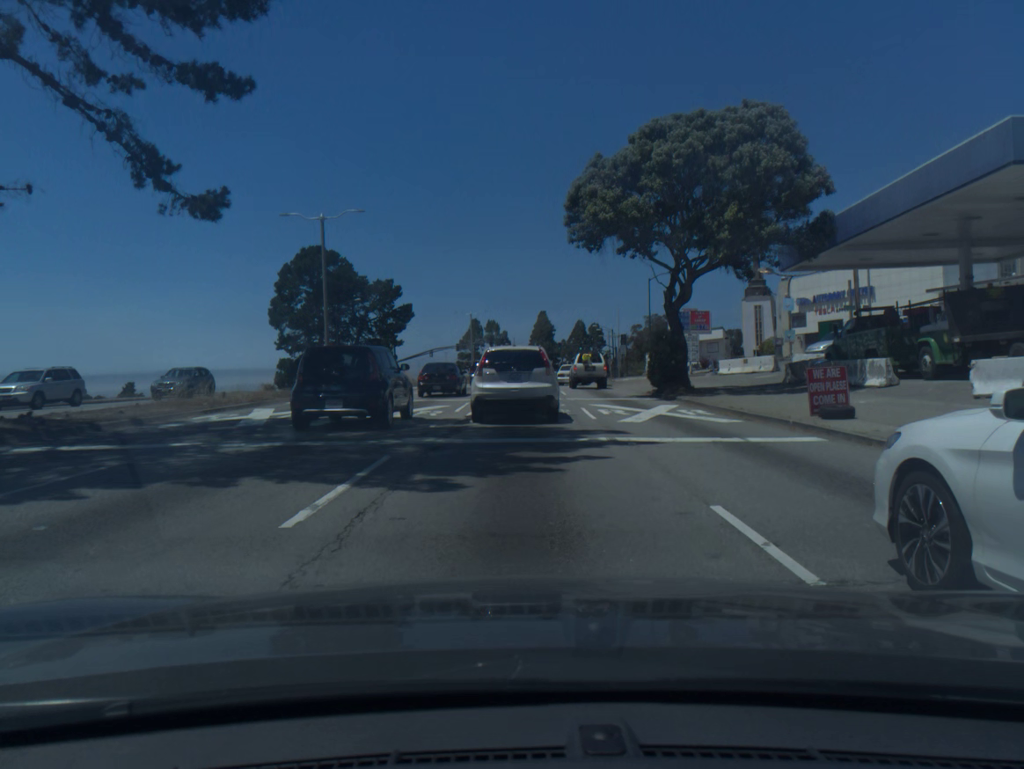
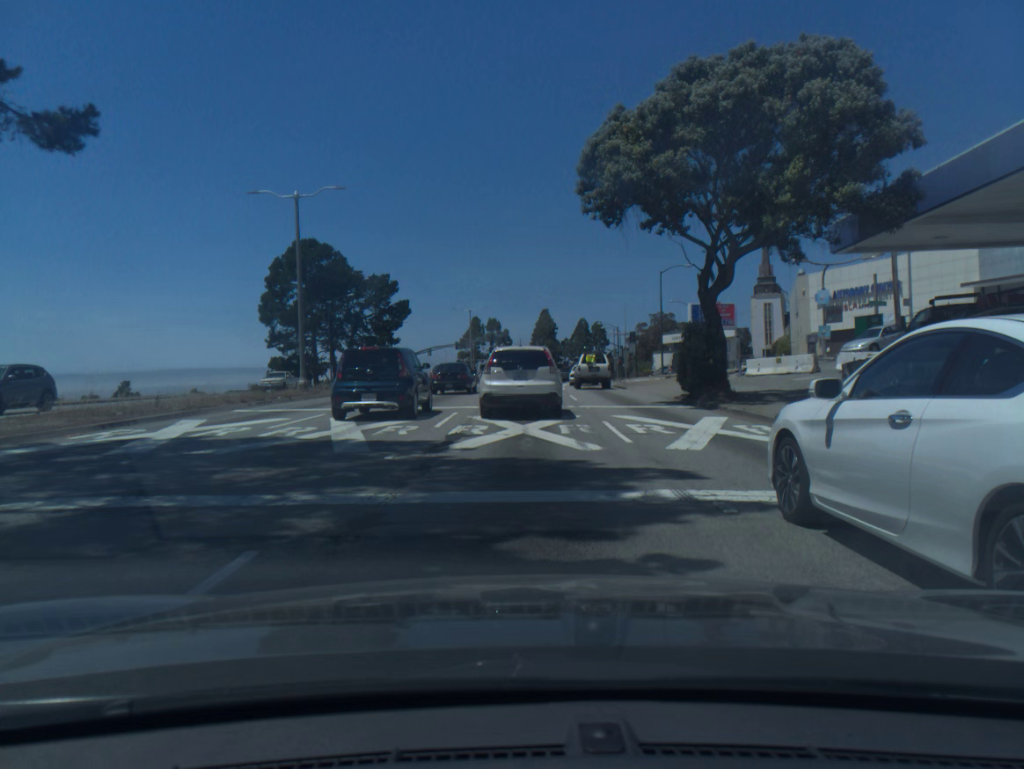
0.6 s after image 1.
(0.0, +5.2) m; 0°
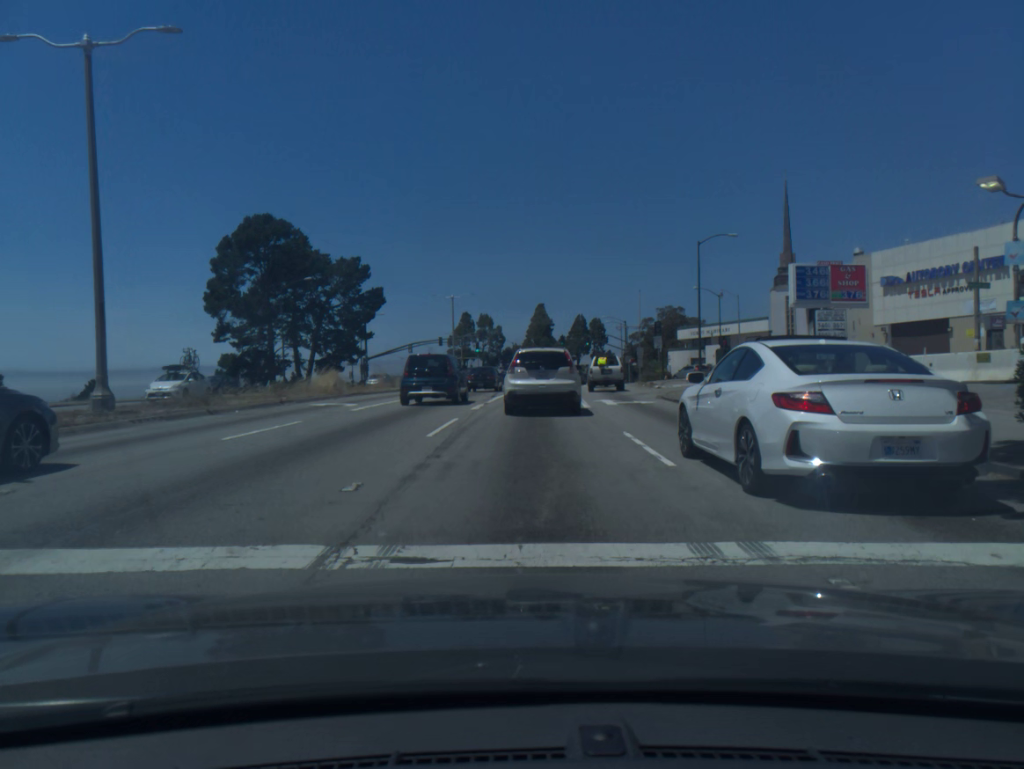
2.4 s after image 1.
(0.0, +17.1) m; 0°
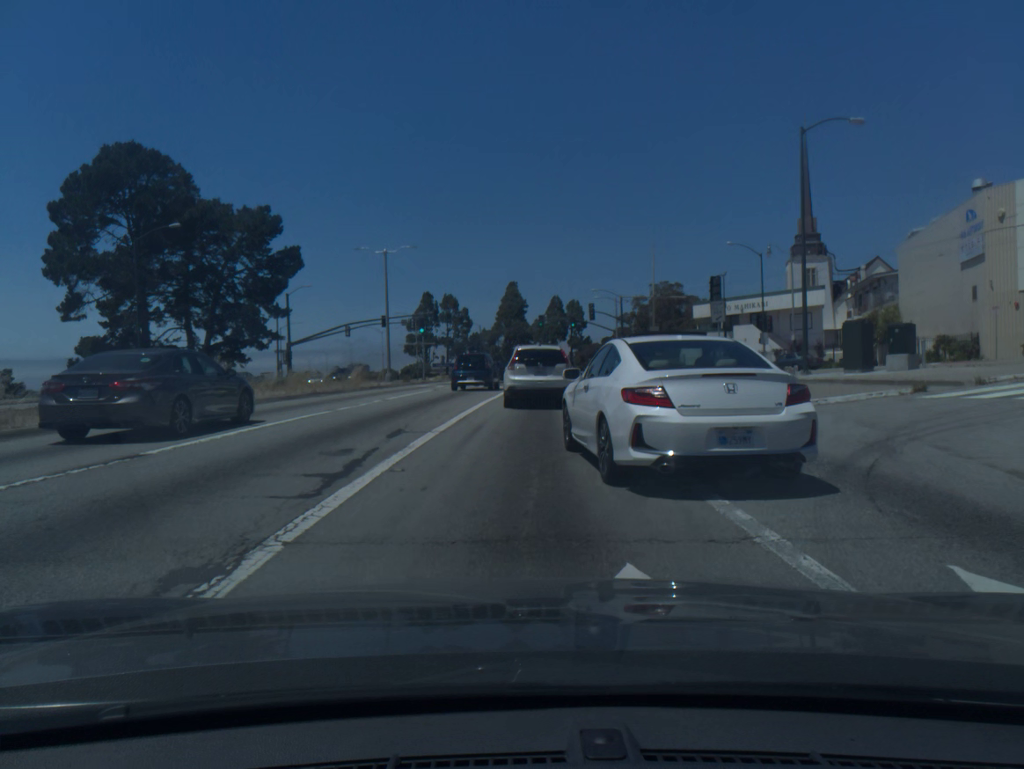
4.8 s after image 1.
(+0.4, +24.1) m; +2°
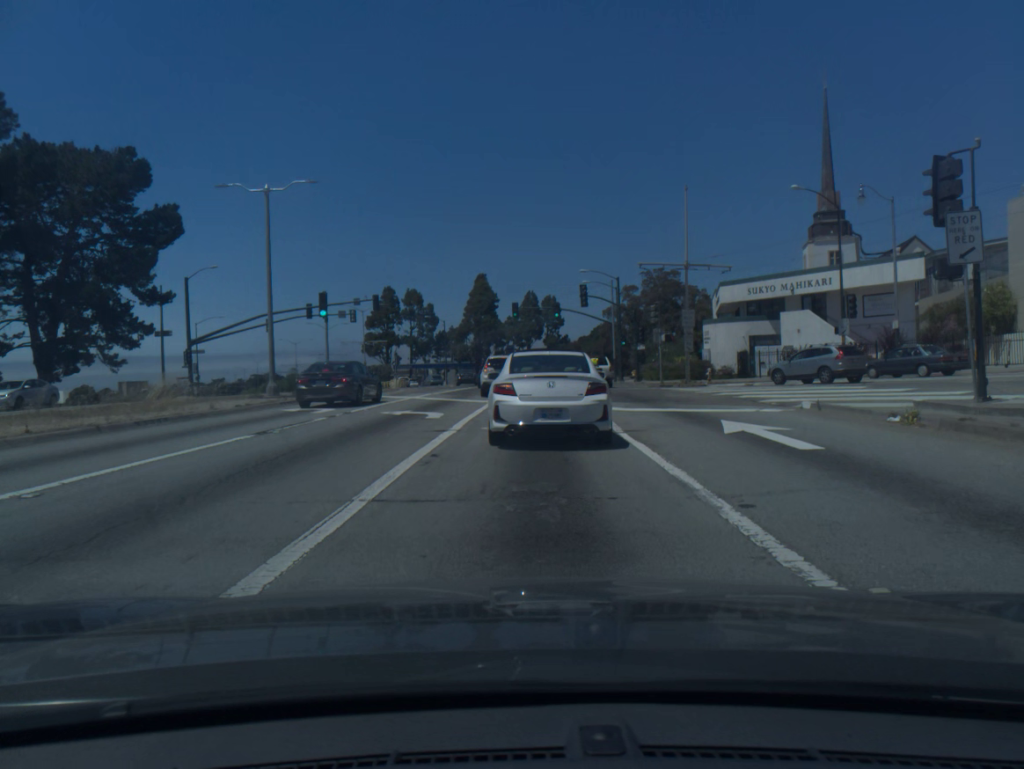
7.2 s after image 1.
(+0.4, +20.8) m; +2°
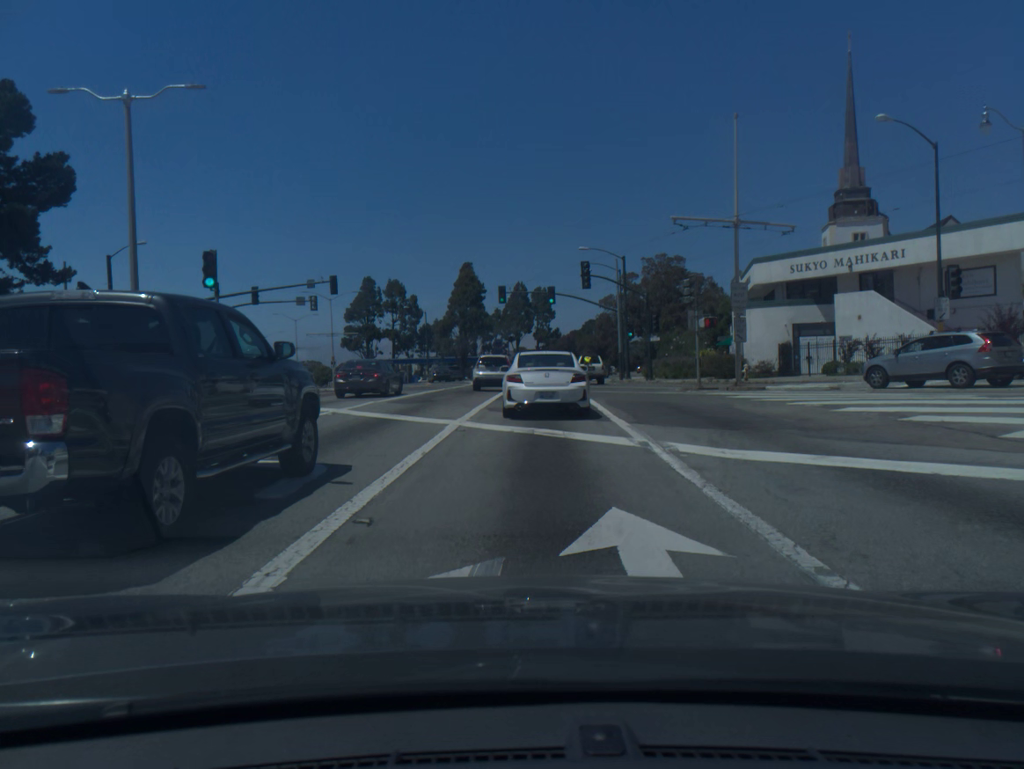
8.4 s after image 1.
(+0.1, +11.2) m; +1°
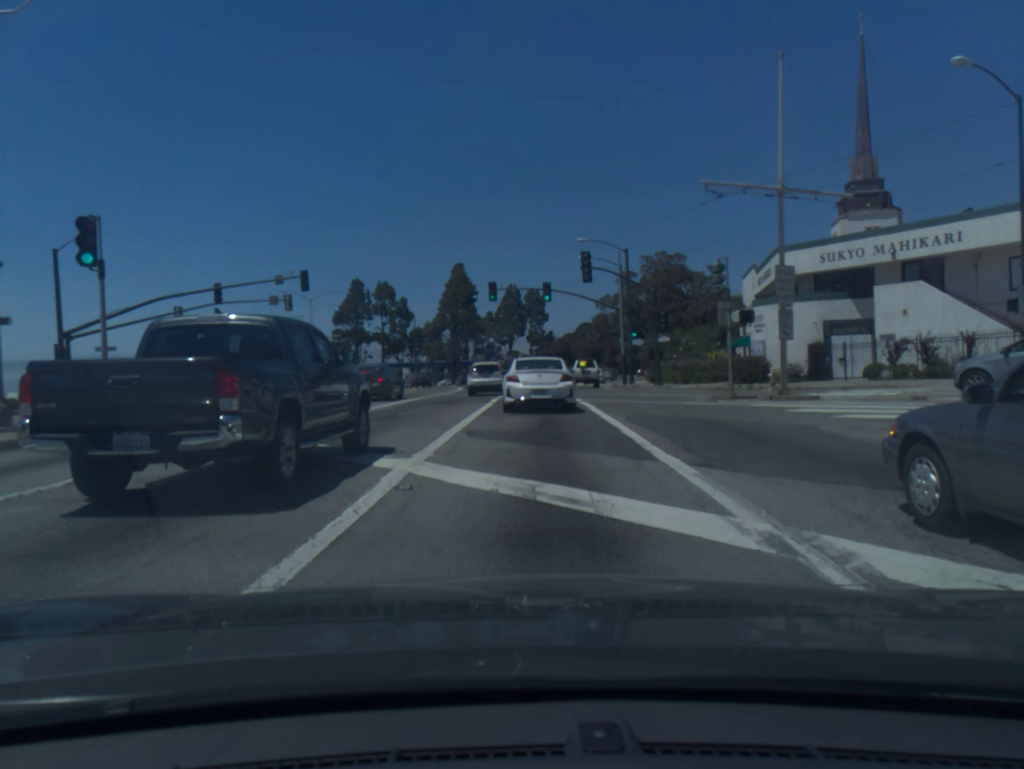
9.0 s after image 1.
(0.0, +5.9) m; 0°
